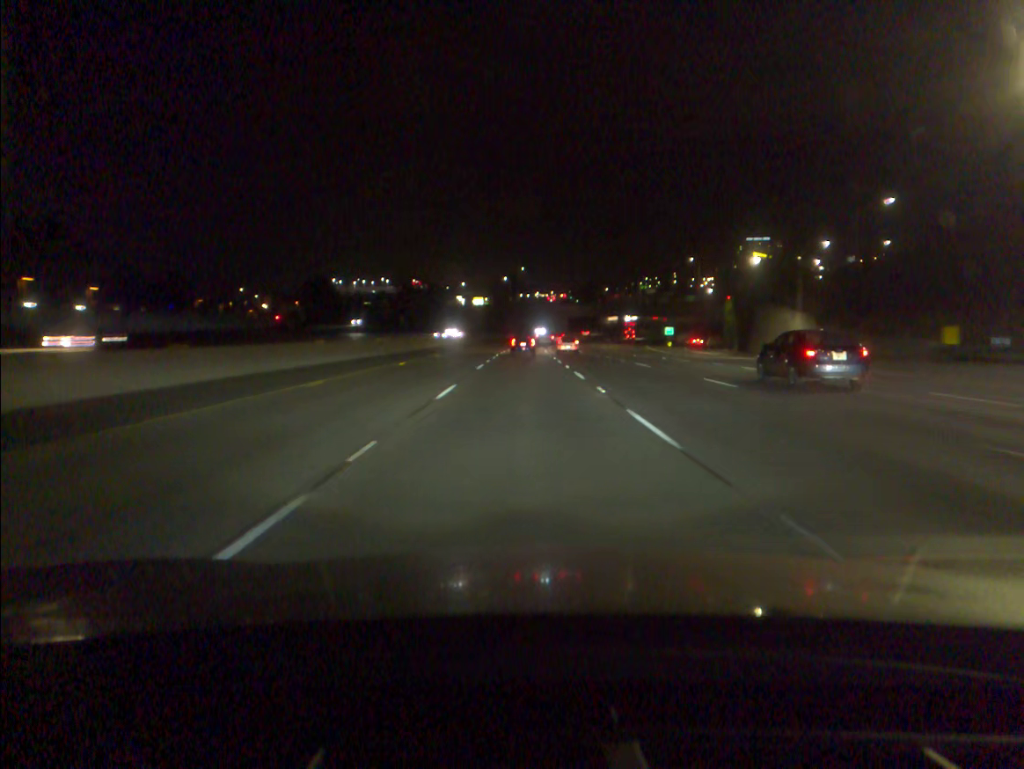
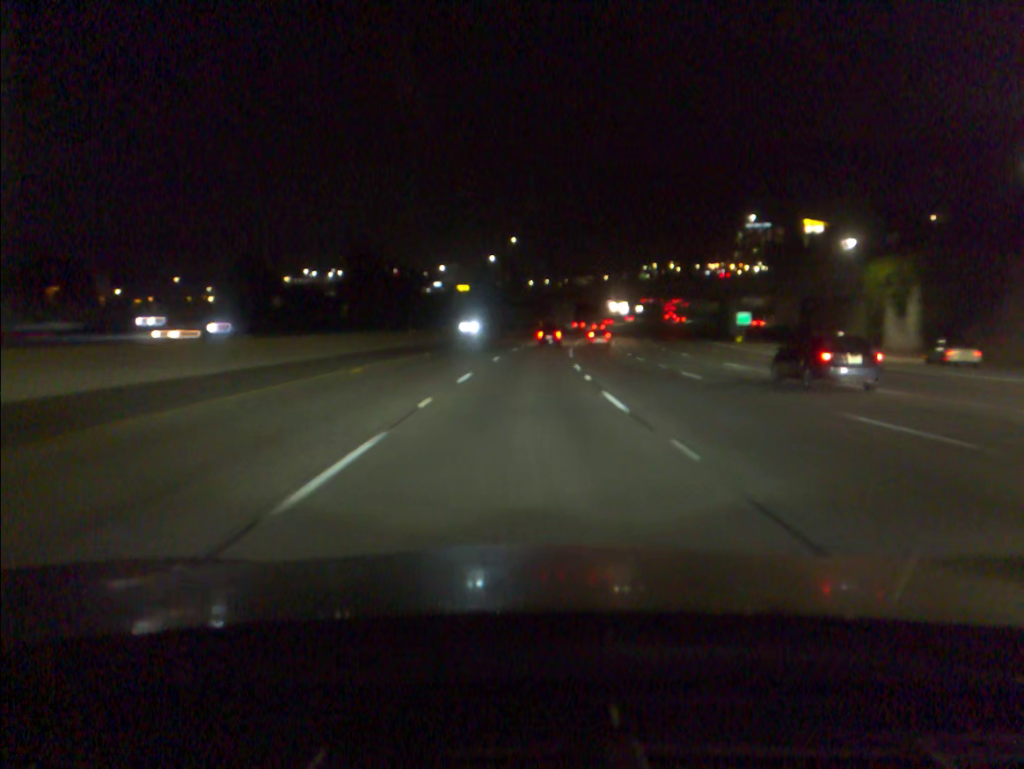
(+0.1, +54.4) m; 0°
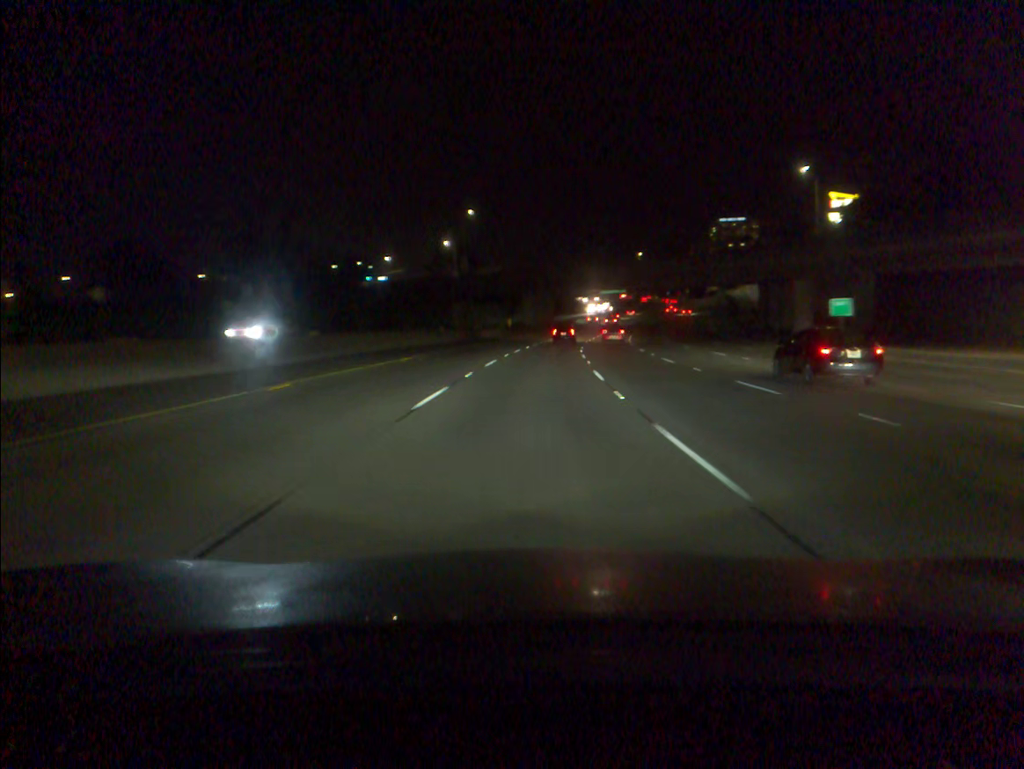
(+0.6, +36.3) m; +2°
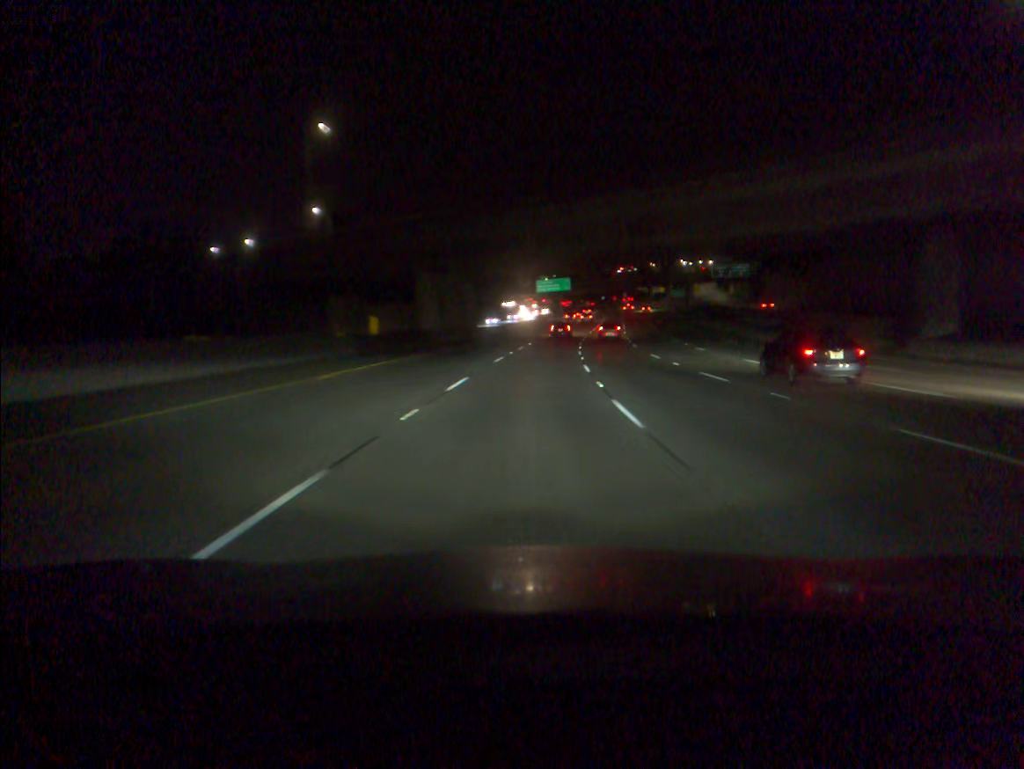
(+2.4, +54.2) m; +5°
